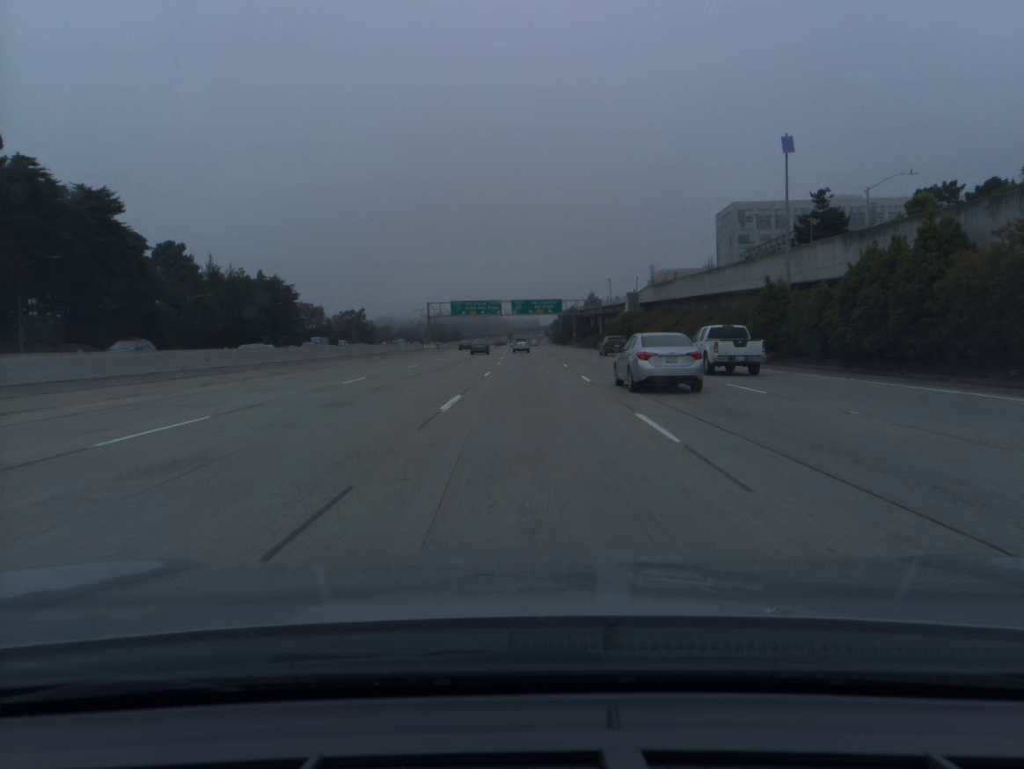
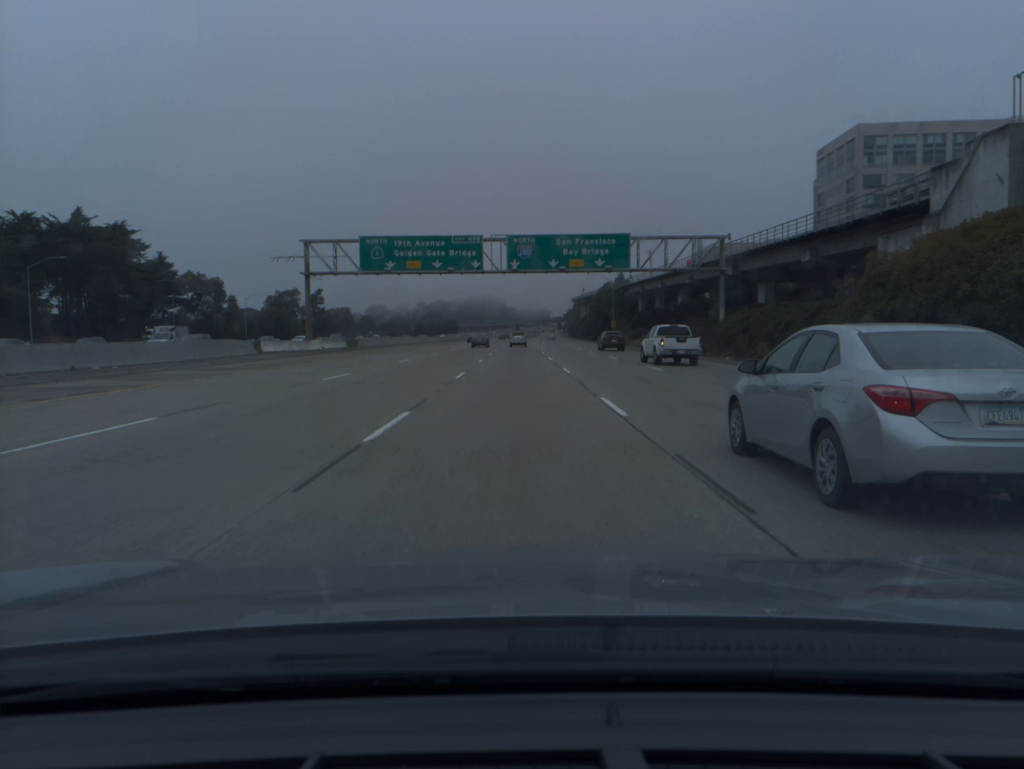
(0.0, +88.4) m; -1°
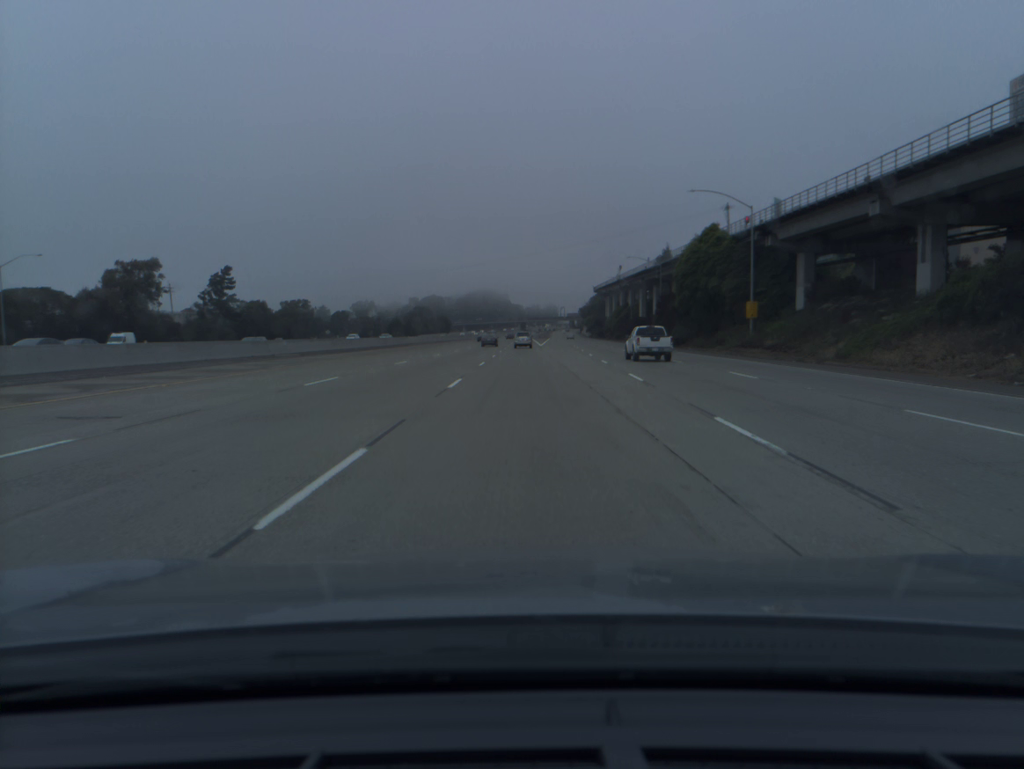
(-0.4, +90.4) m; 0°
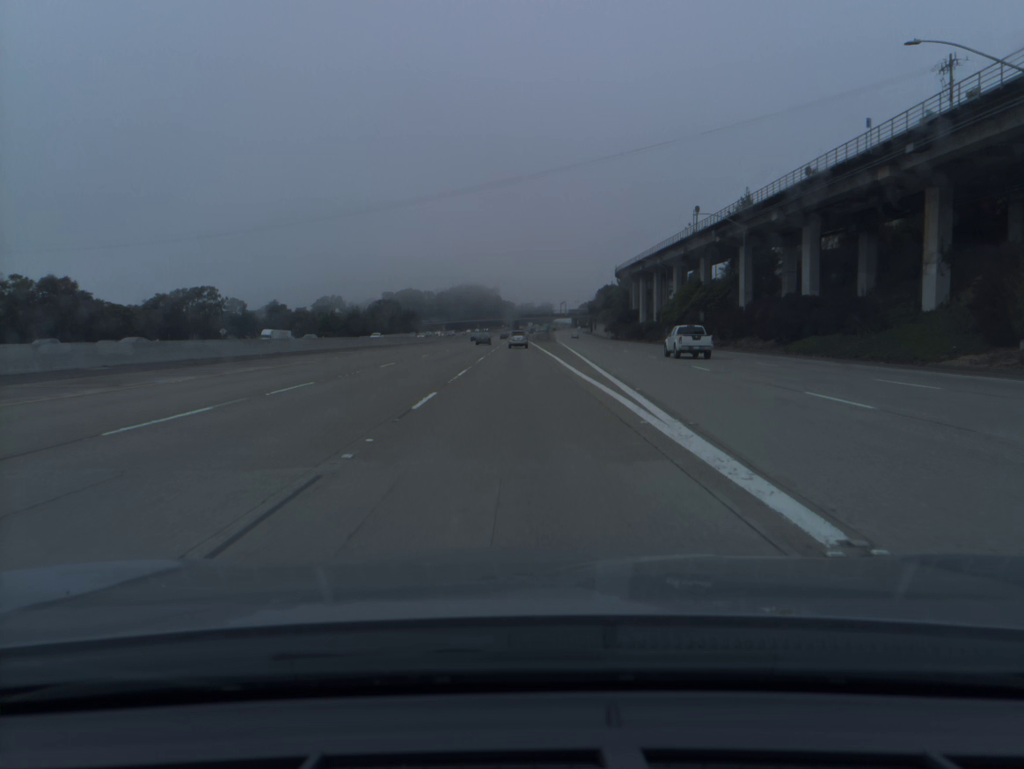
(+0.1, +90.9) m; 0°
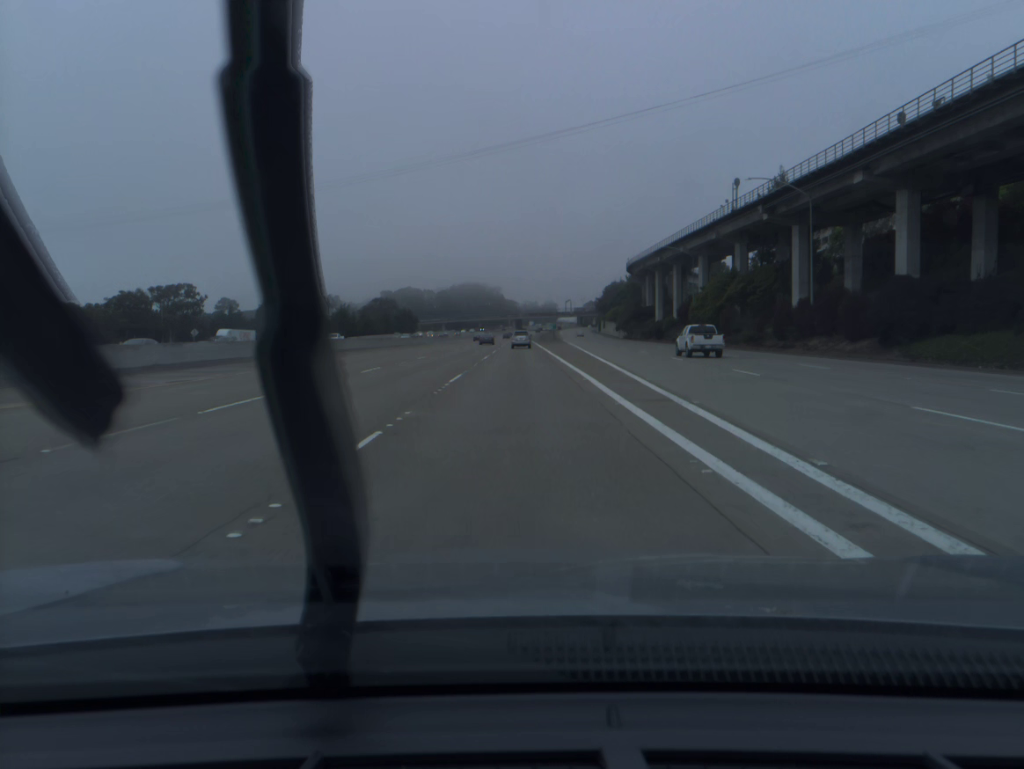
(0.0, +18.1) m; 0°
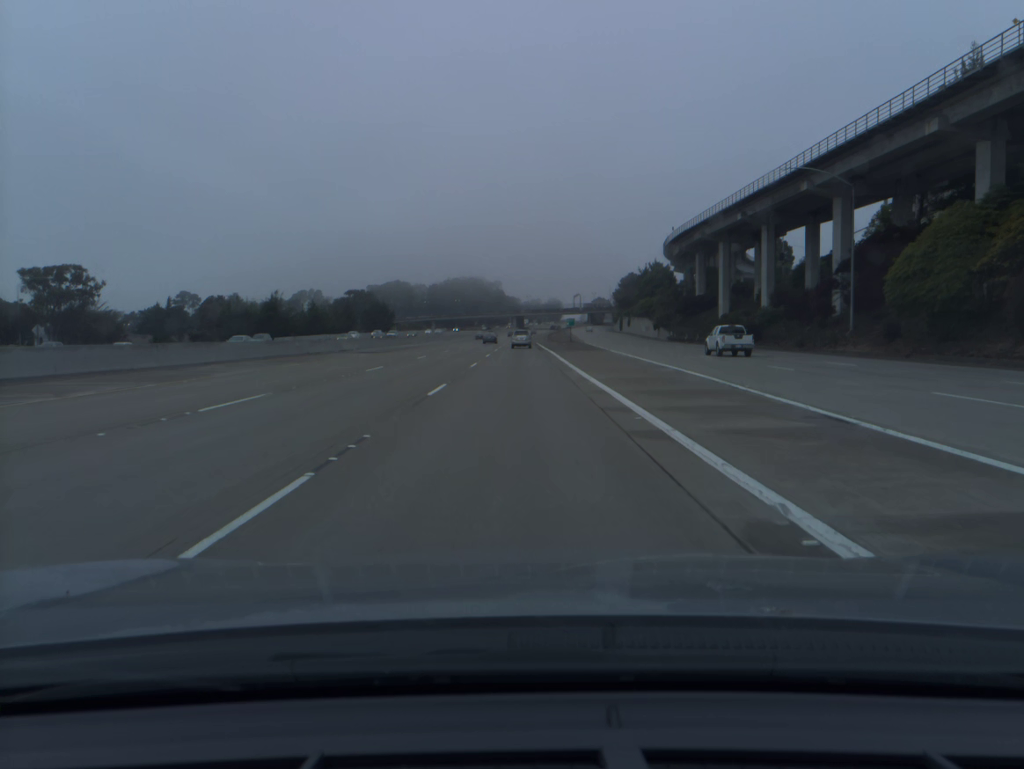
(-0.1, +54.0) m; 0°
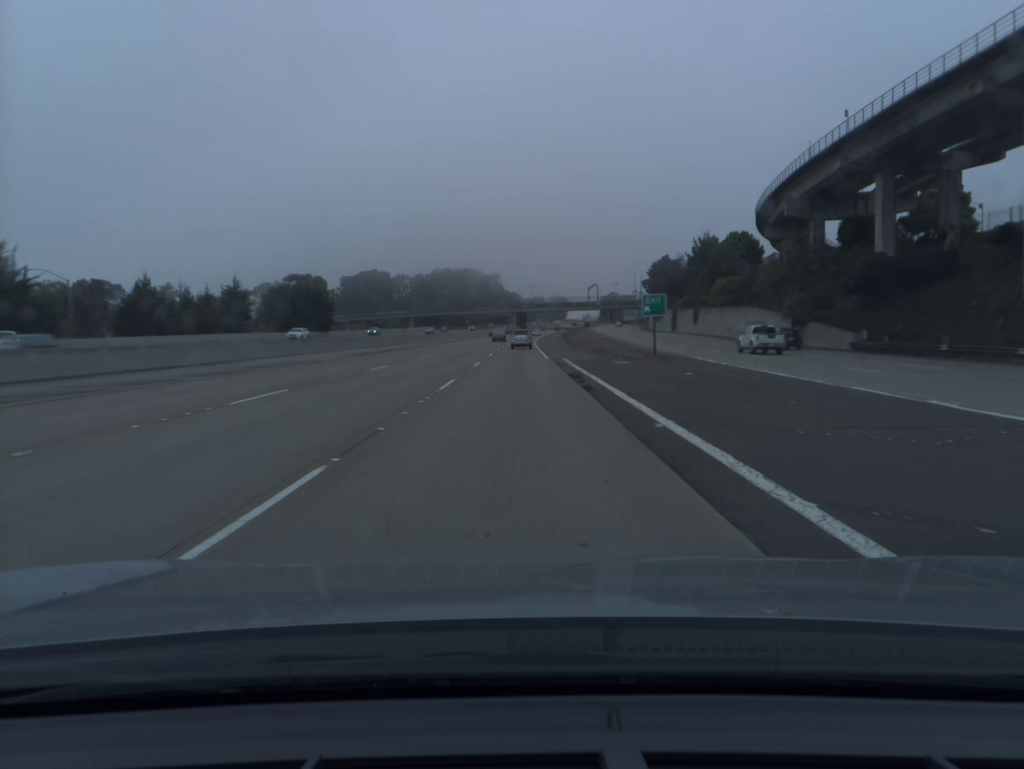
(-0.1, +71.6) m; 0°
